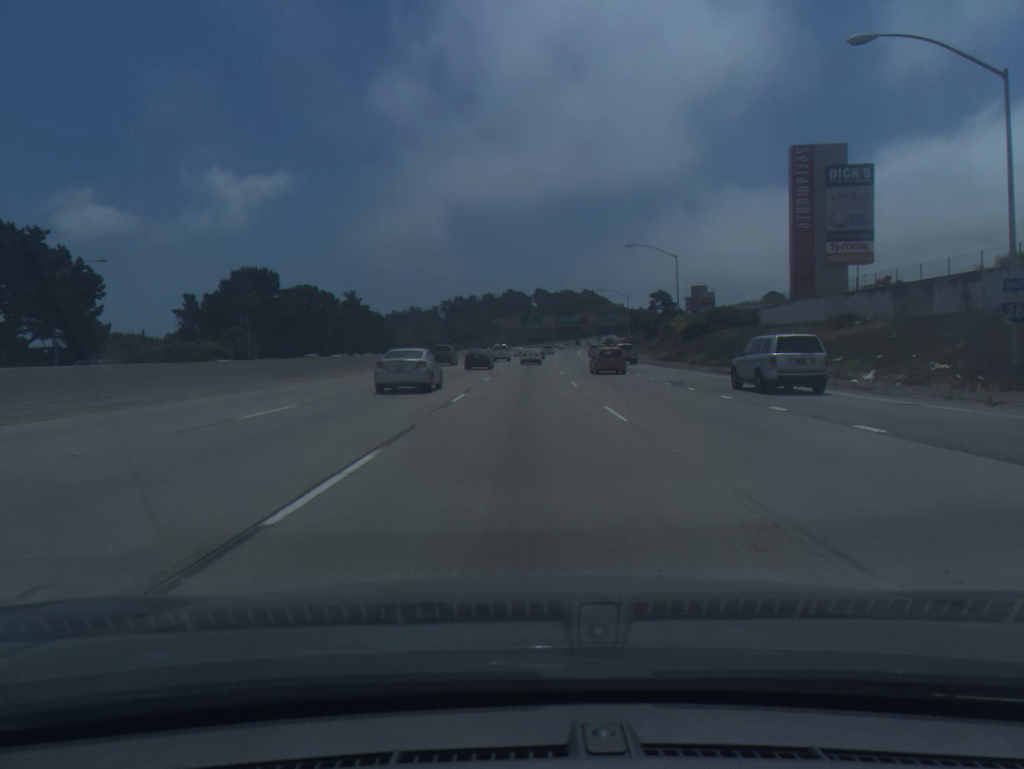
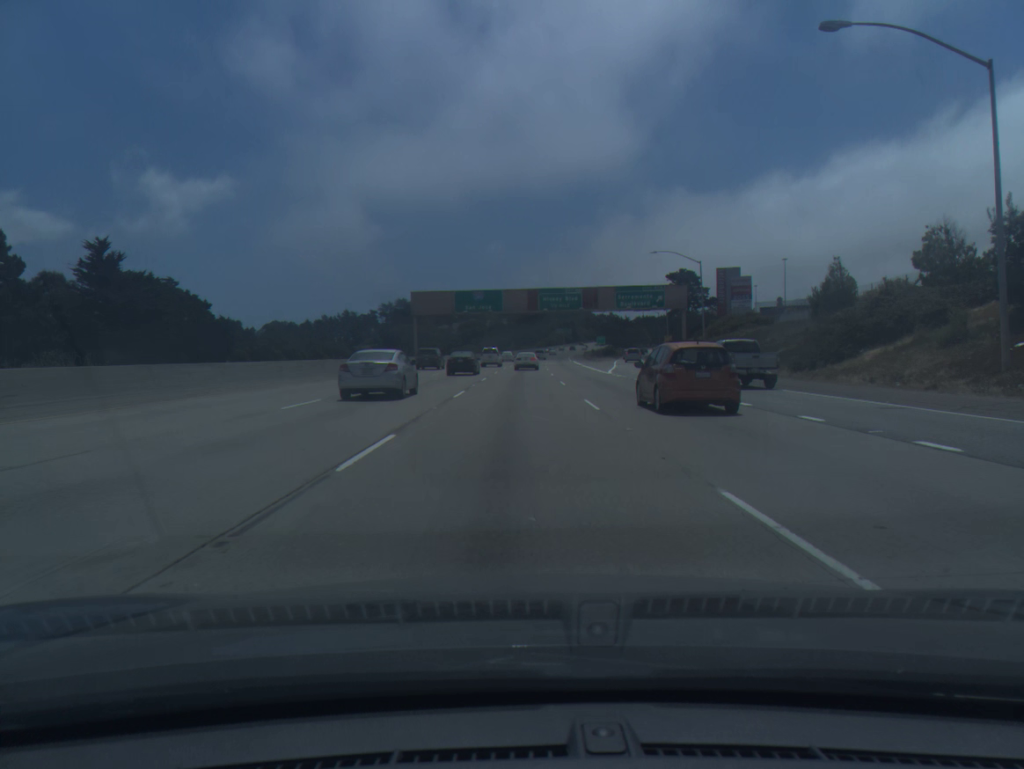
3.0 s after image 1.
(+2.4, +99.3) m; +3°
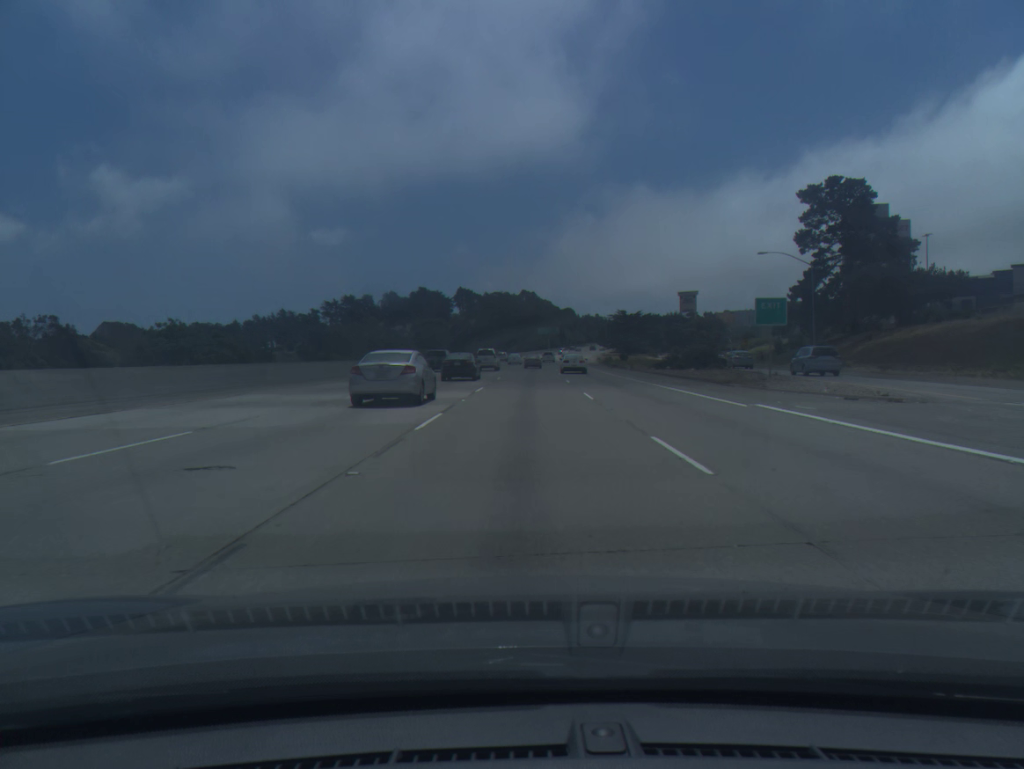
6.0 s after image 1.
(+1.3, +97.5) m; +2°
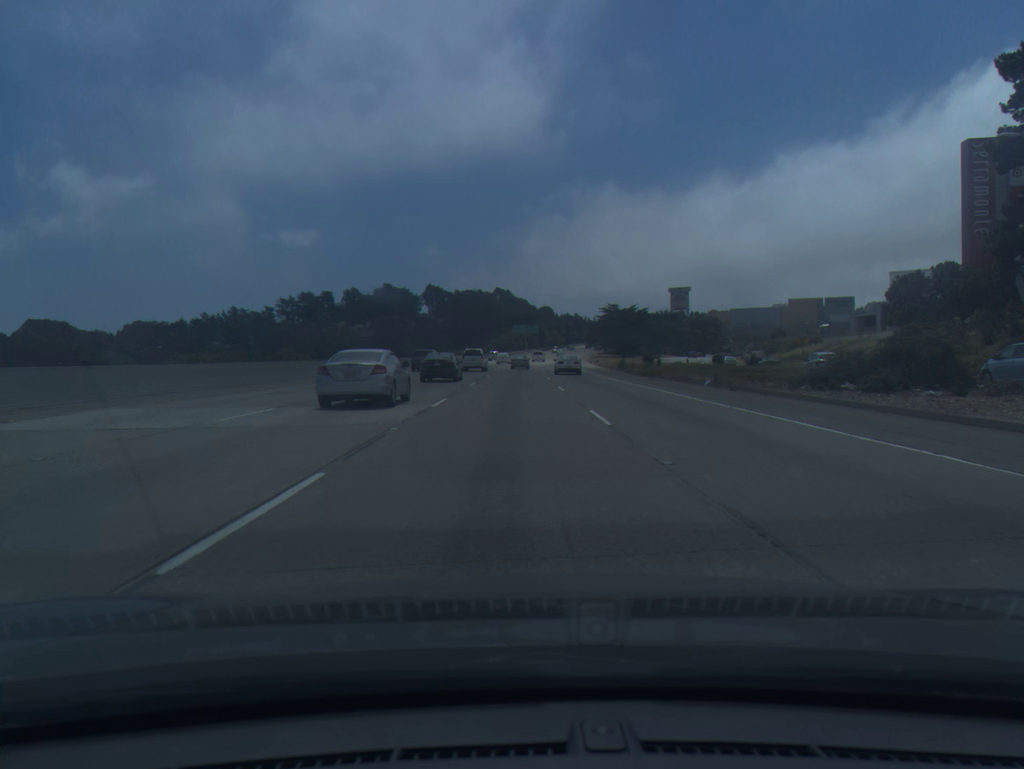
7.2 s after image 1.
(+0.6, +38.1) m; +2°
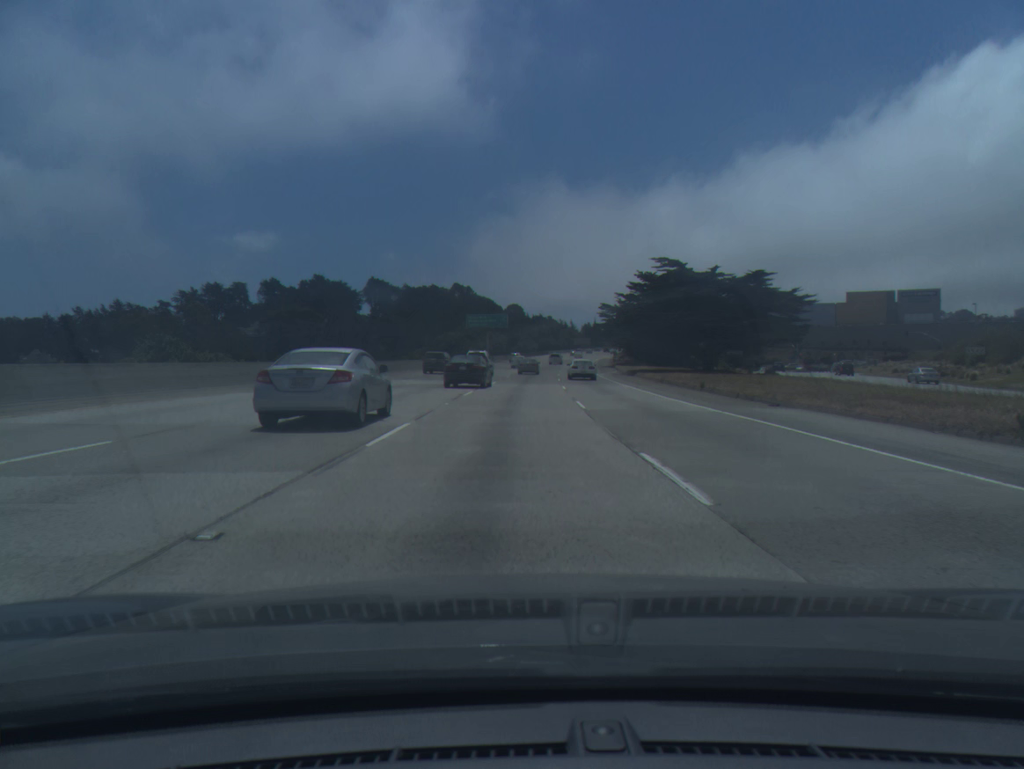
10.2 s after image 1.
(+1.3, +95.1) m; +2°
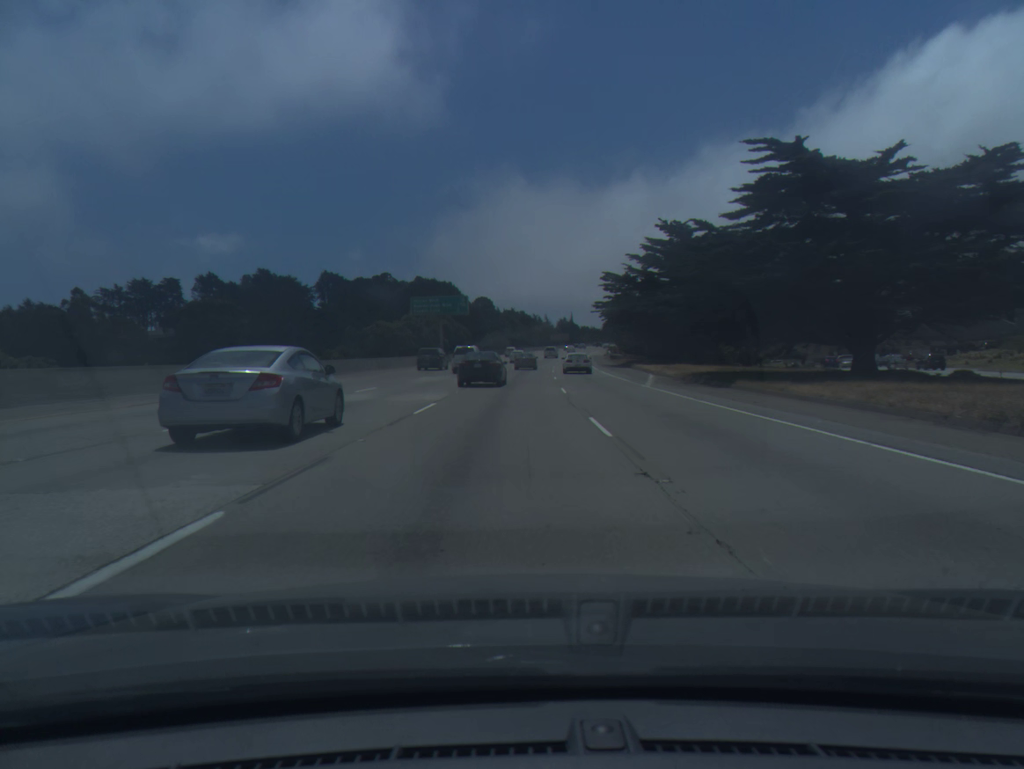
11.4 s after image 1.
(+0.8, +38.4) m; +2°
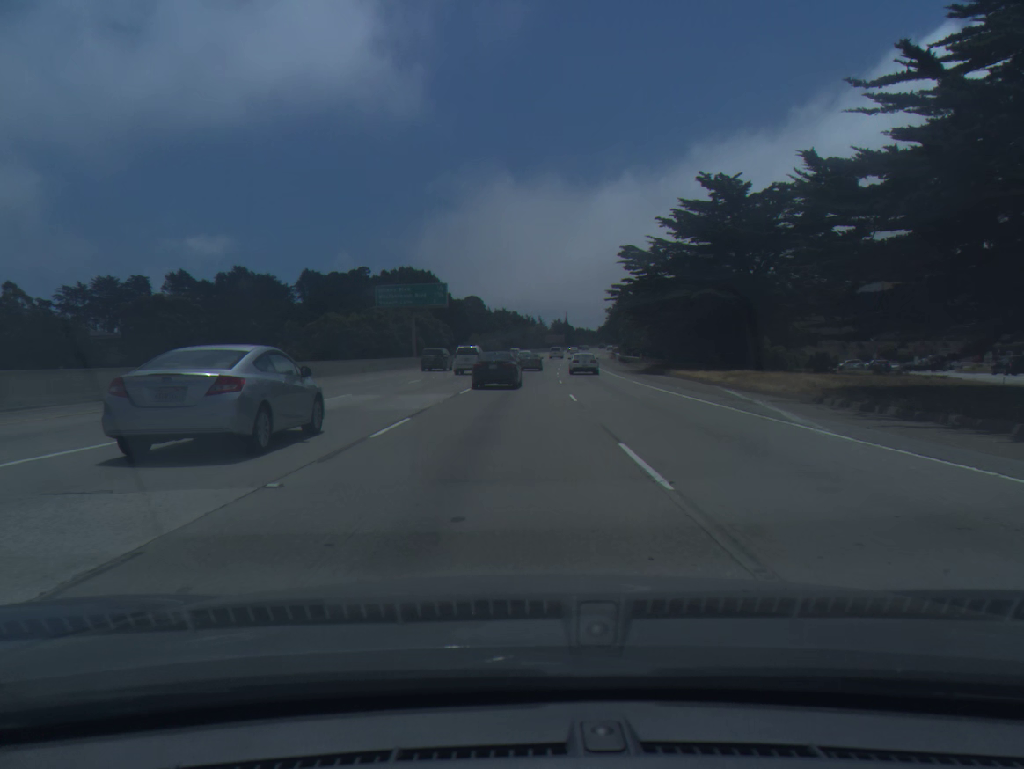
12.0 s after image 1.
(+0.1, +19.3) m; +1°
